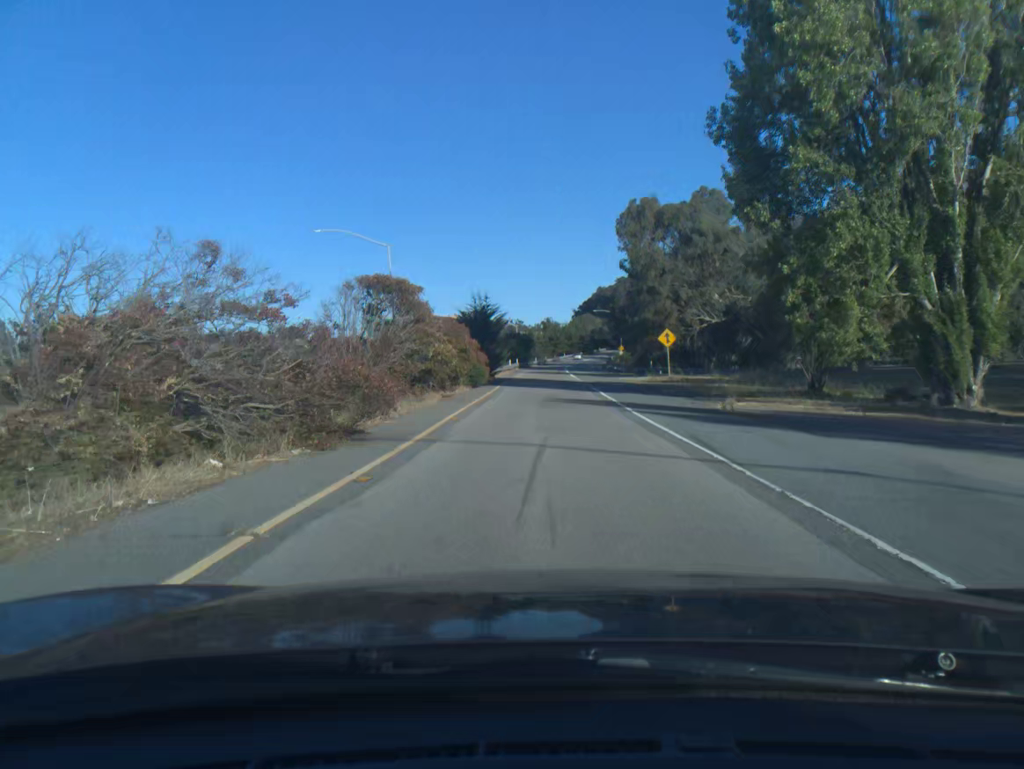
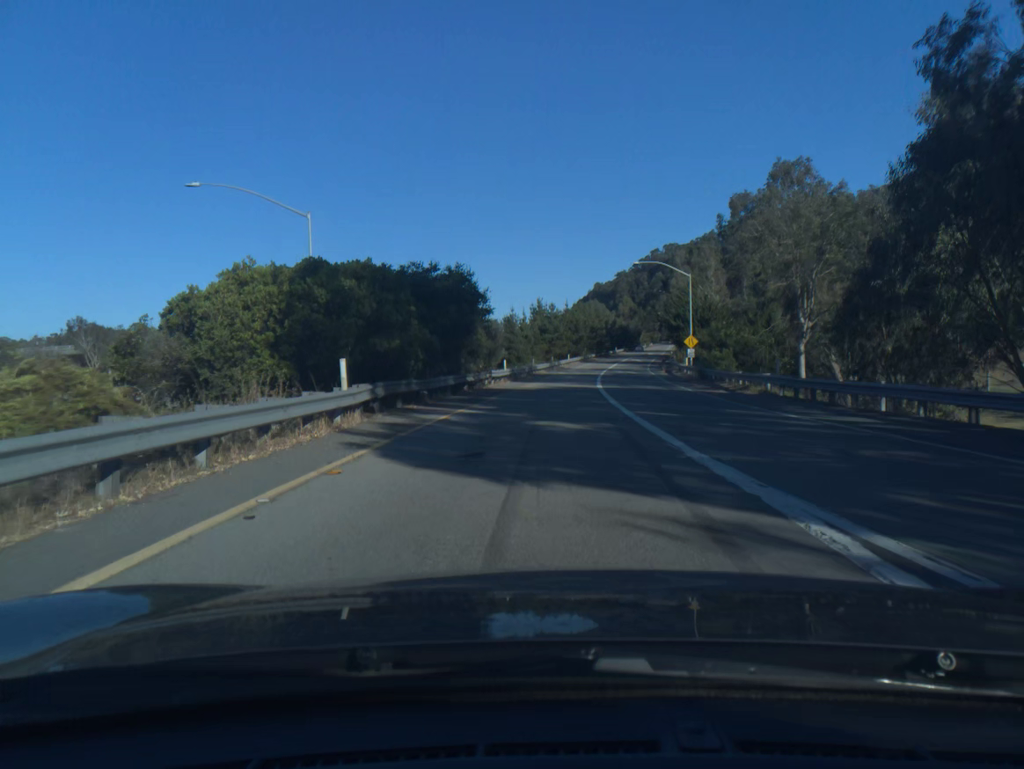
(+0.7, +77.2) m; +1°
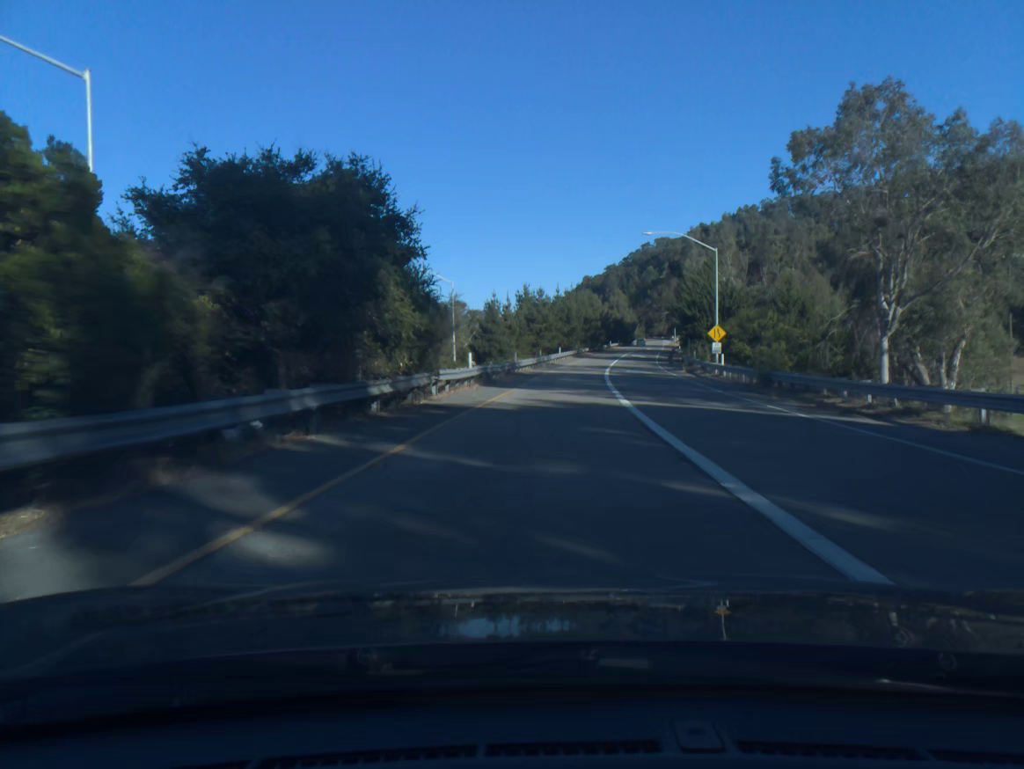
(+0.1, +15.3) m; +1°
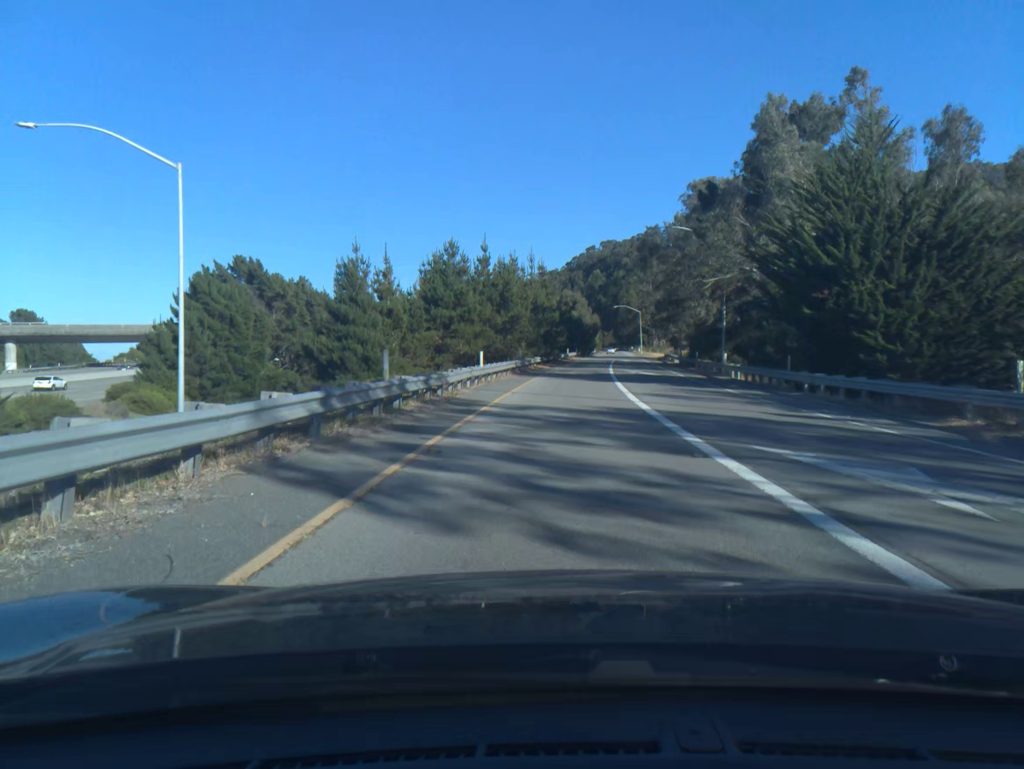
(+1.8, +45.0) m; +5°
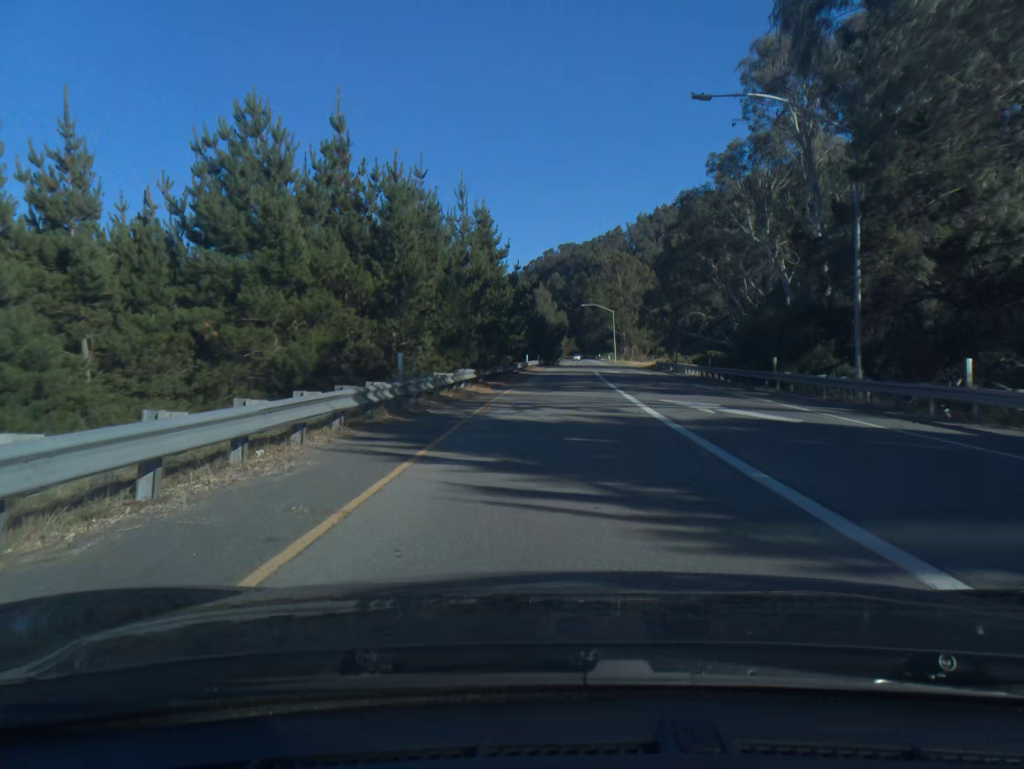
(+0.8, +29.1) m; +3°
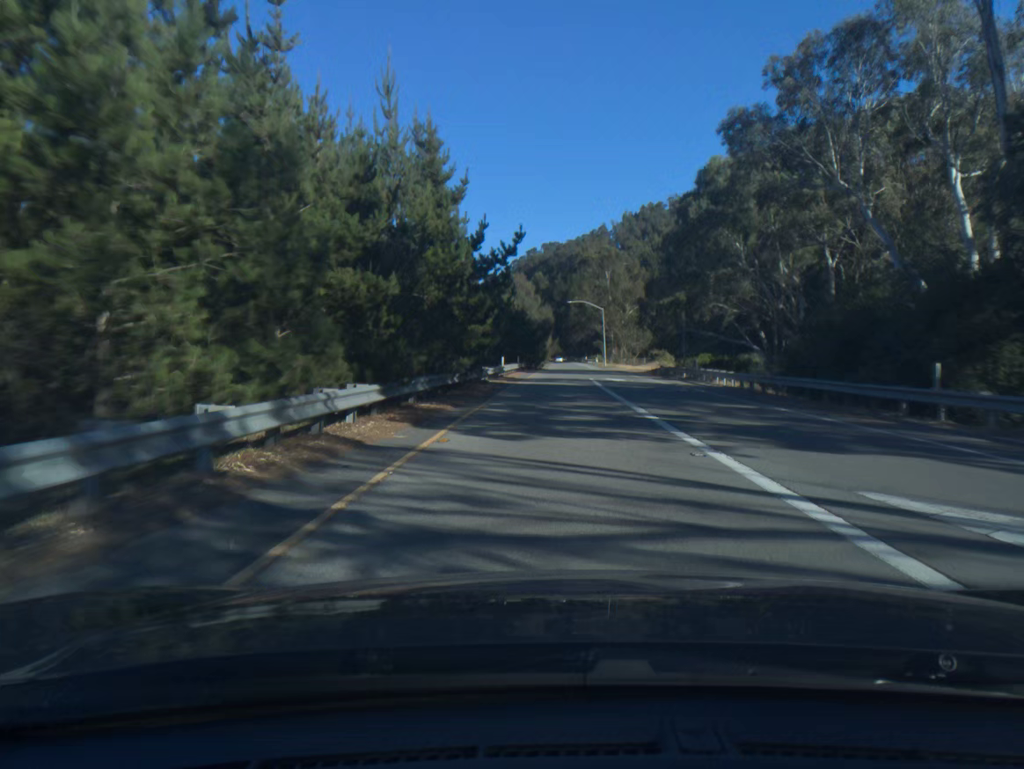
(+0.1, +14.2) m; +1°
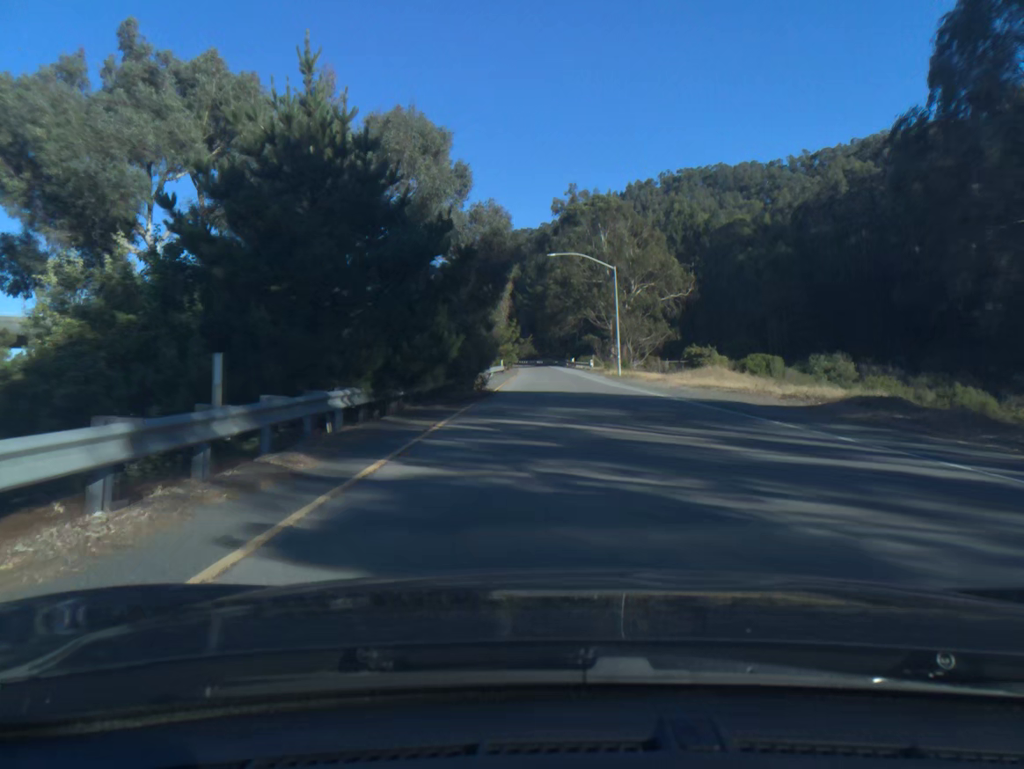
(+1.2, +54.6) m; +2°
